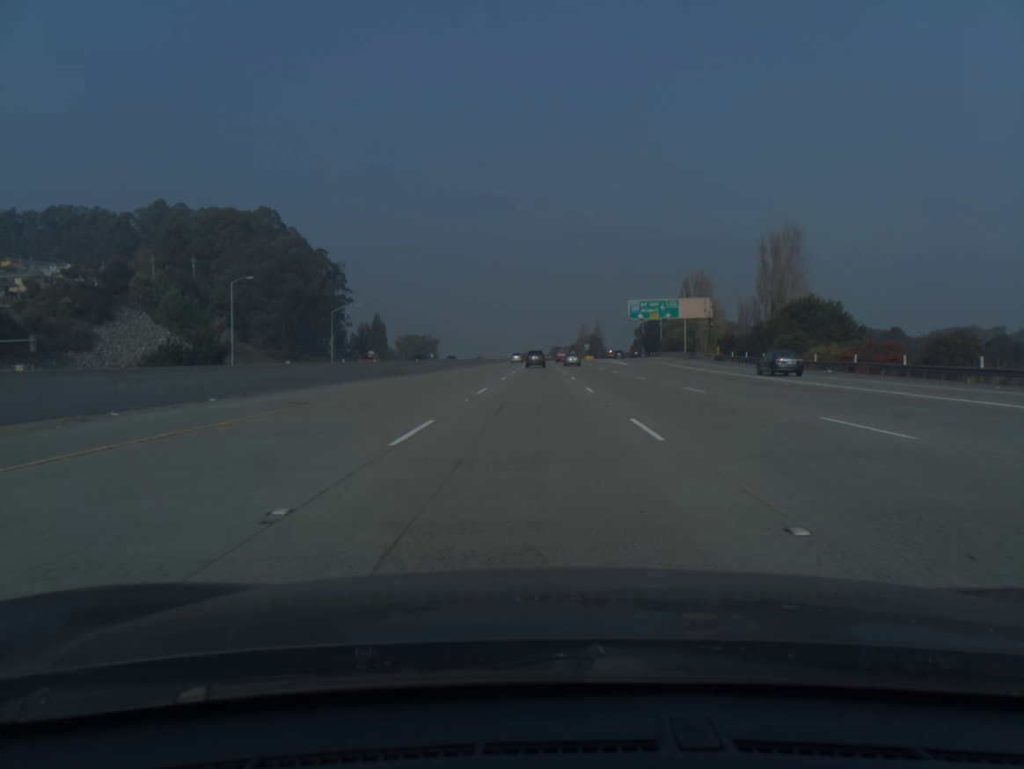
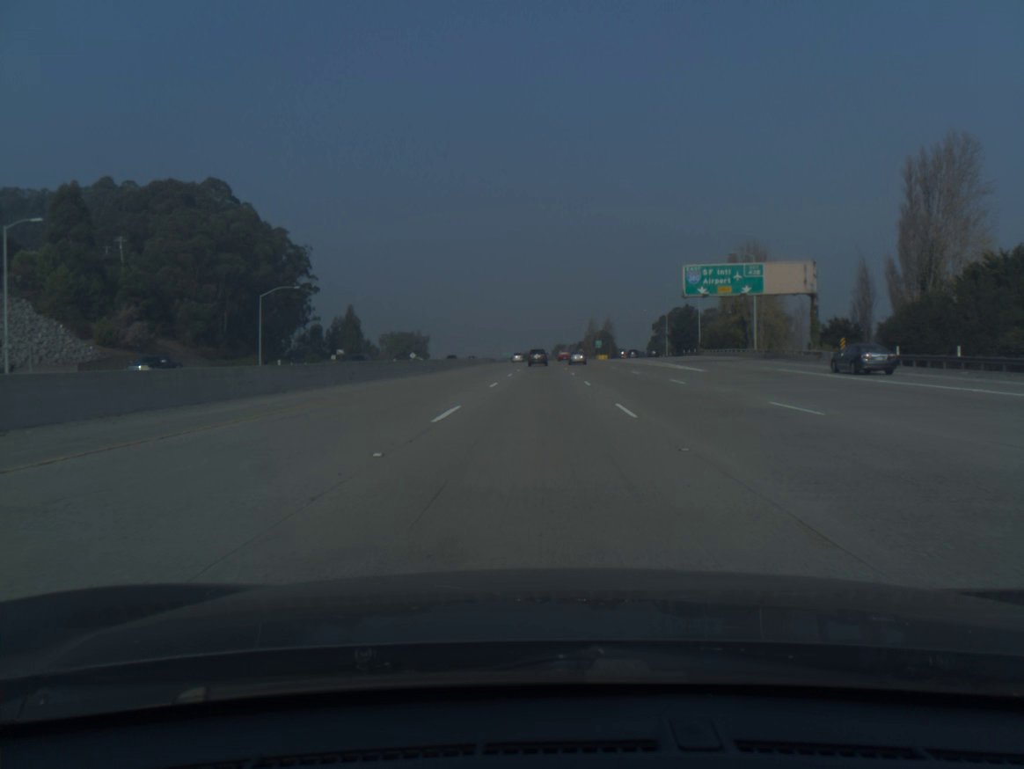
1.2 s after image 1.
(0.0, +39.9) m; 0°
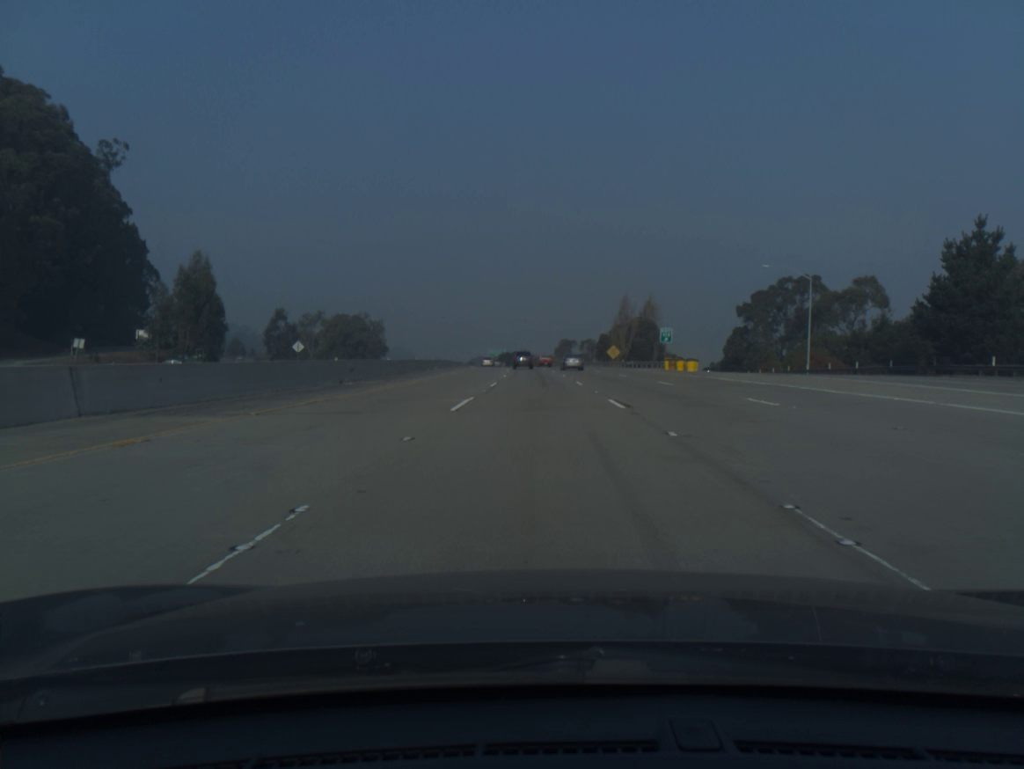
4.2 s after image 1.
(+0.1, +100.2) m; 0°
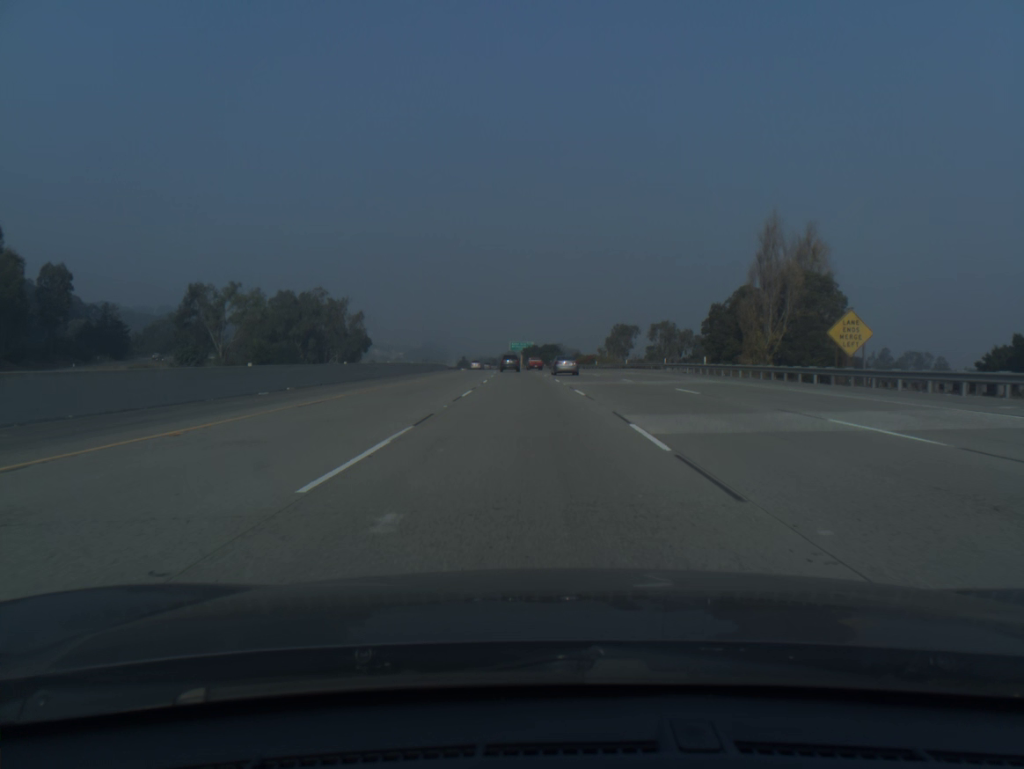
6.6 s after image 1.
(-1.1, +80.5) m; -2°
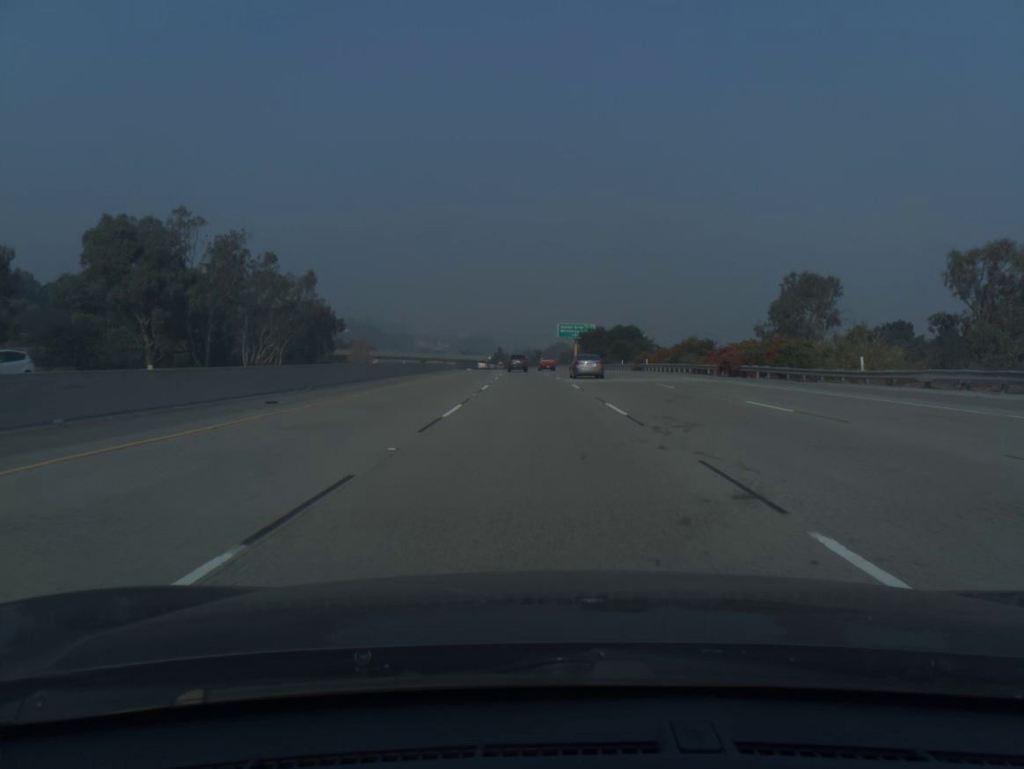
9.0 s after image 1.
(-2.9, +81.0) m; -4°
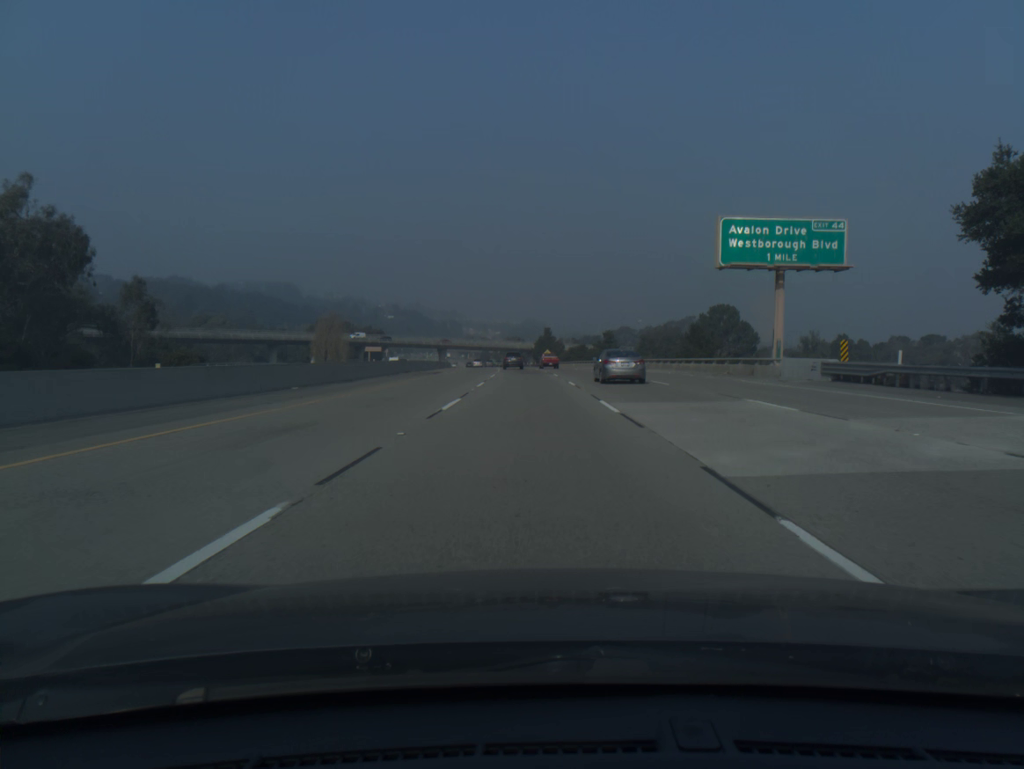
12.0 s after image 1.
(-3.4, +101.7) m; -4°
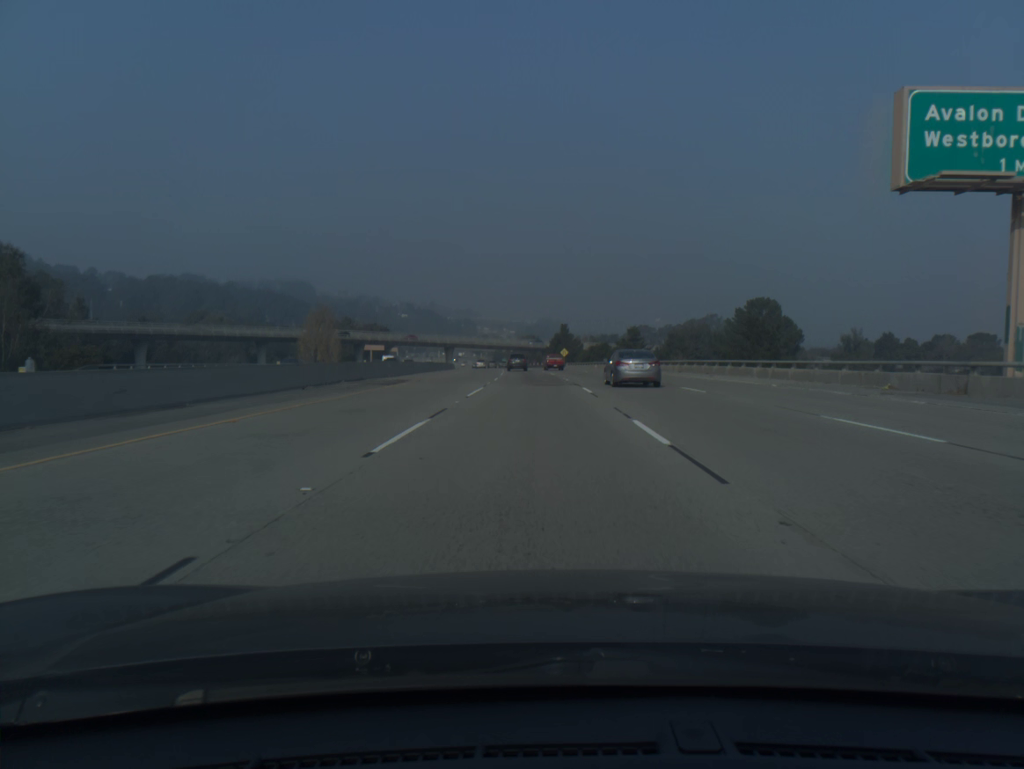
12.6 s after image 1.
(-0.2, +20.2) m; -1°
